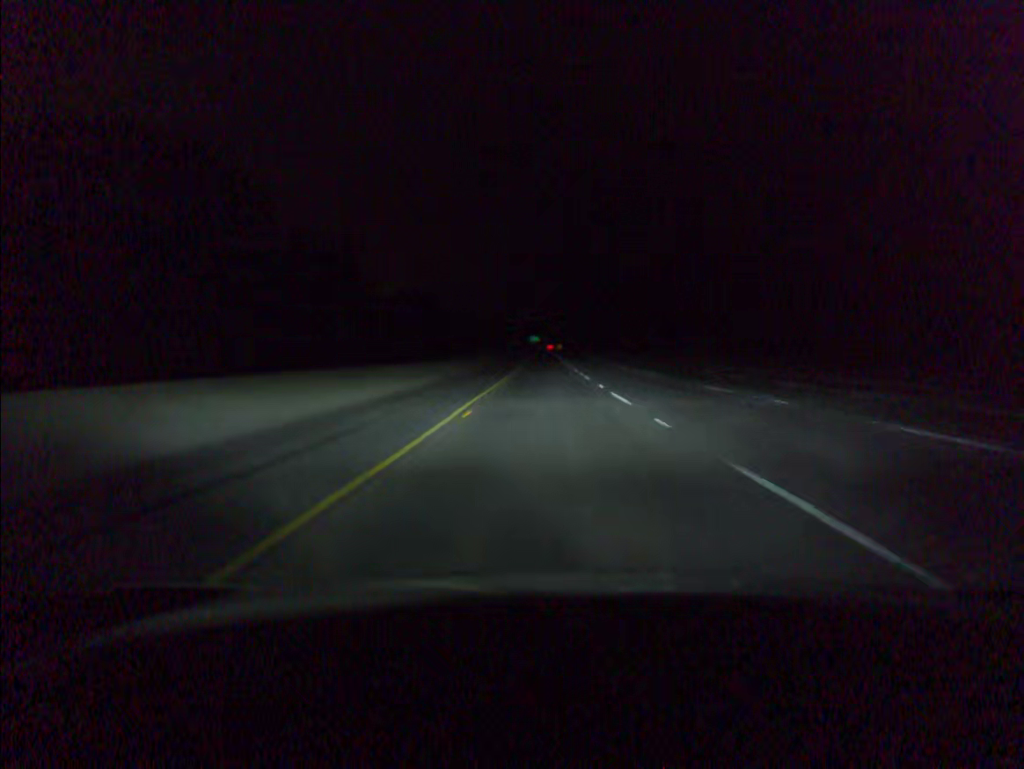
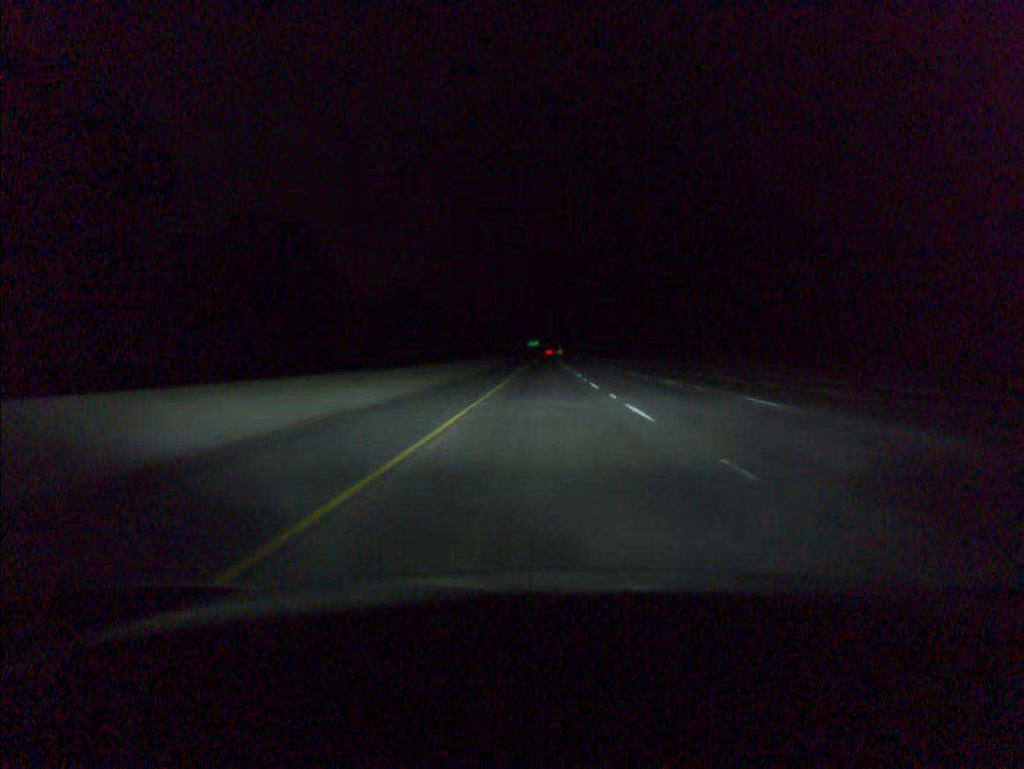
(0.0, +19.5) m; 0°
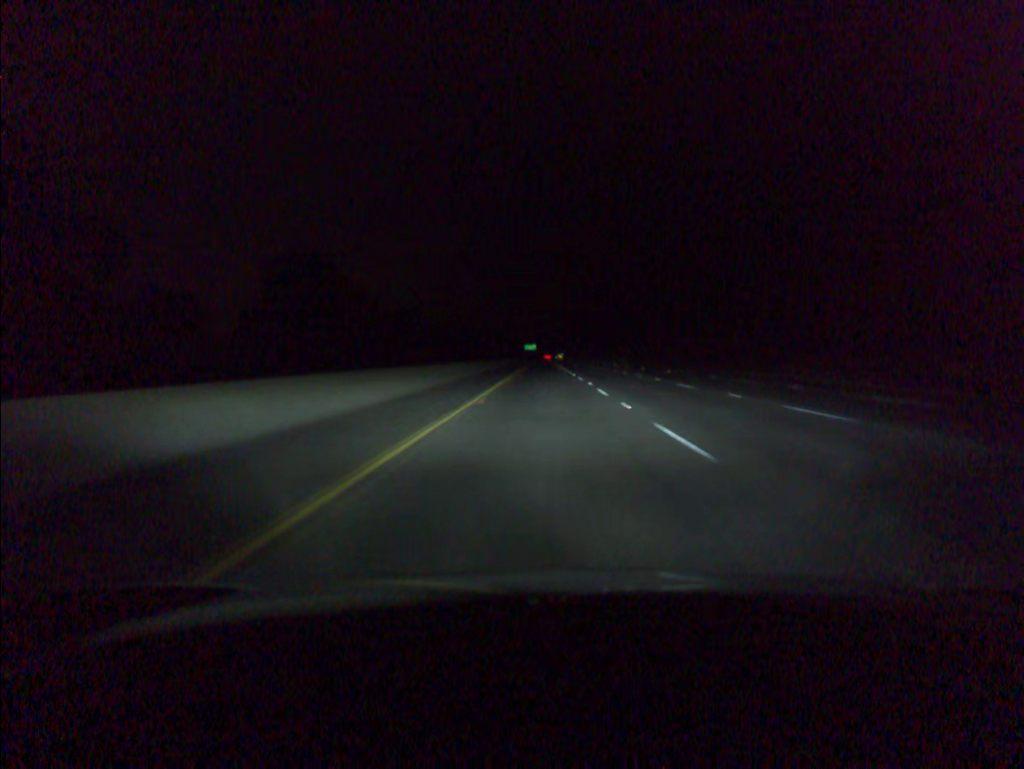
(+0.2, +77.6) m; 0°
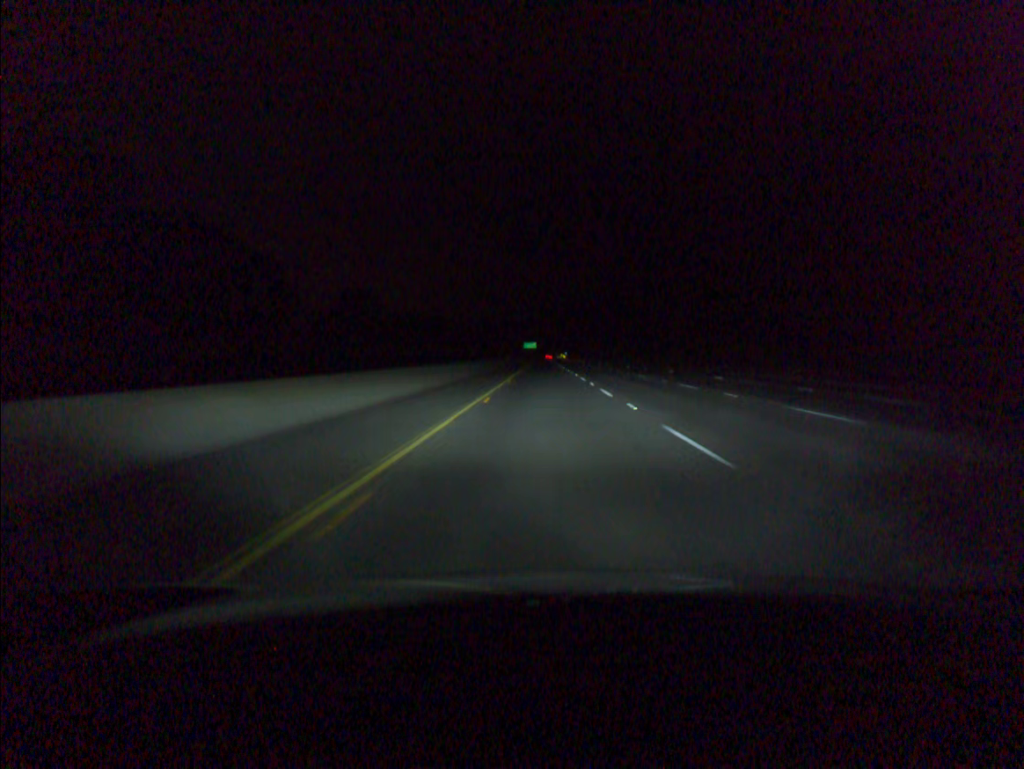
(0.0, +58.2) m; 0°
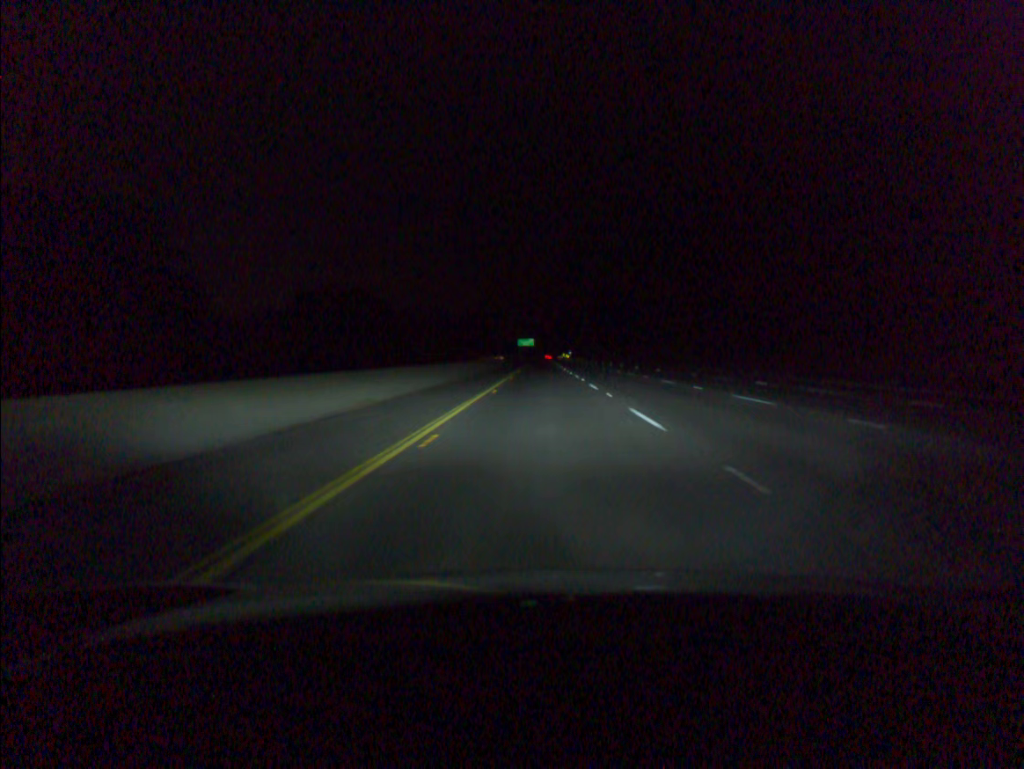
(+0.1, +97.2) m; 0°
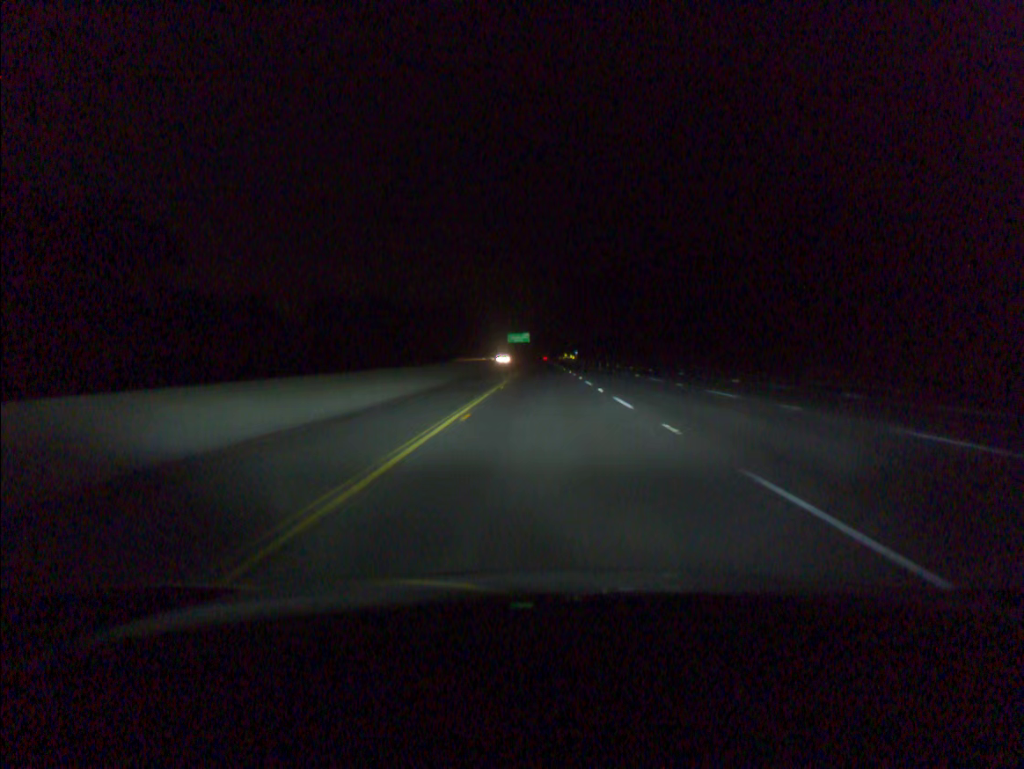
(-0.1, +97.6) m; 0°
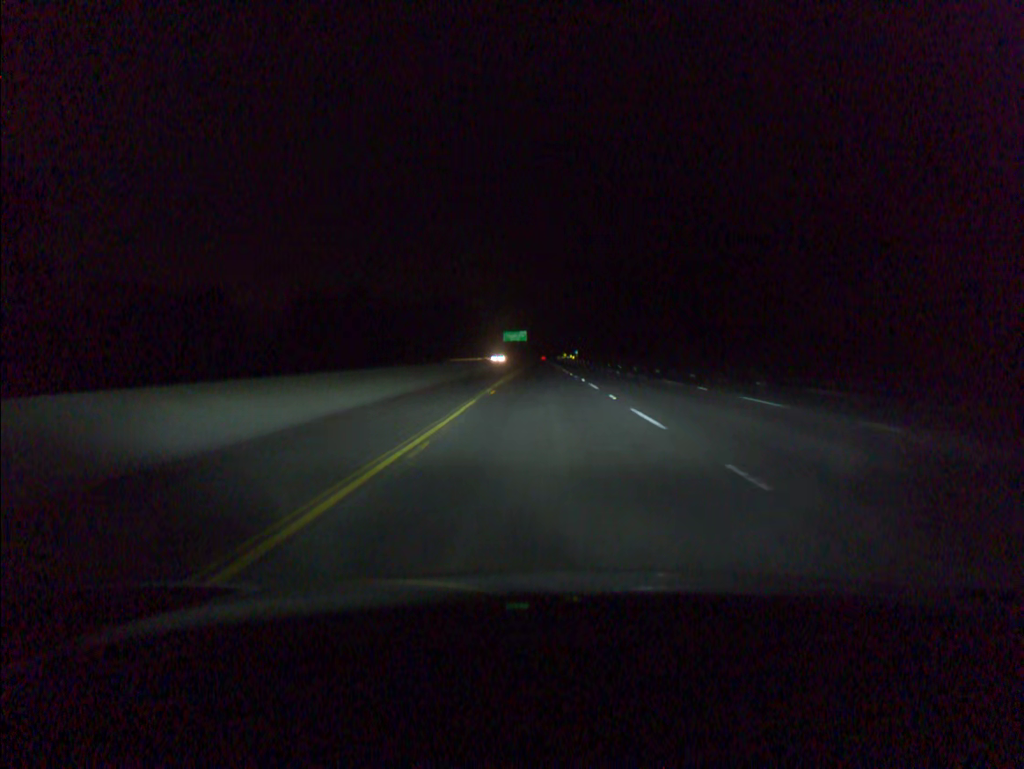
(0.0, +19.6) m; 0°
